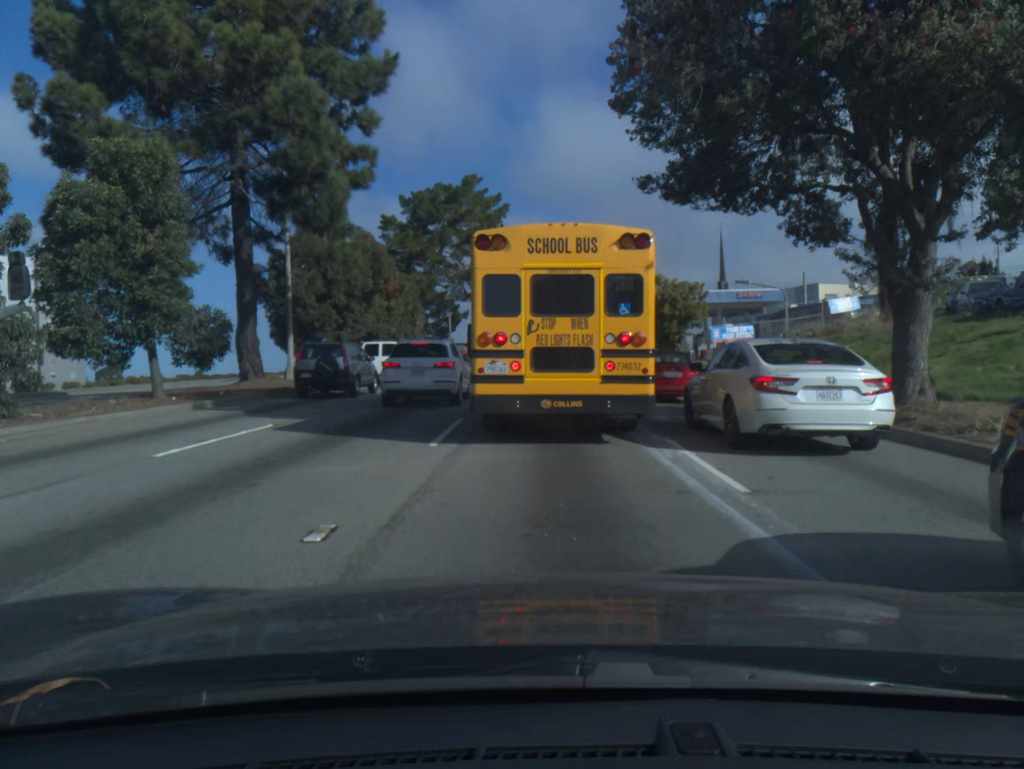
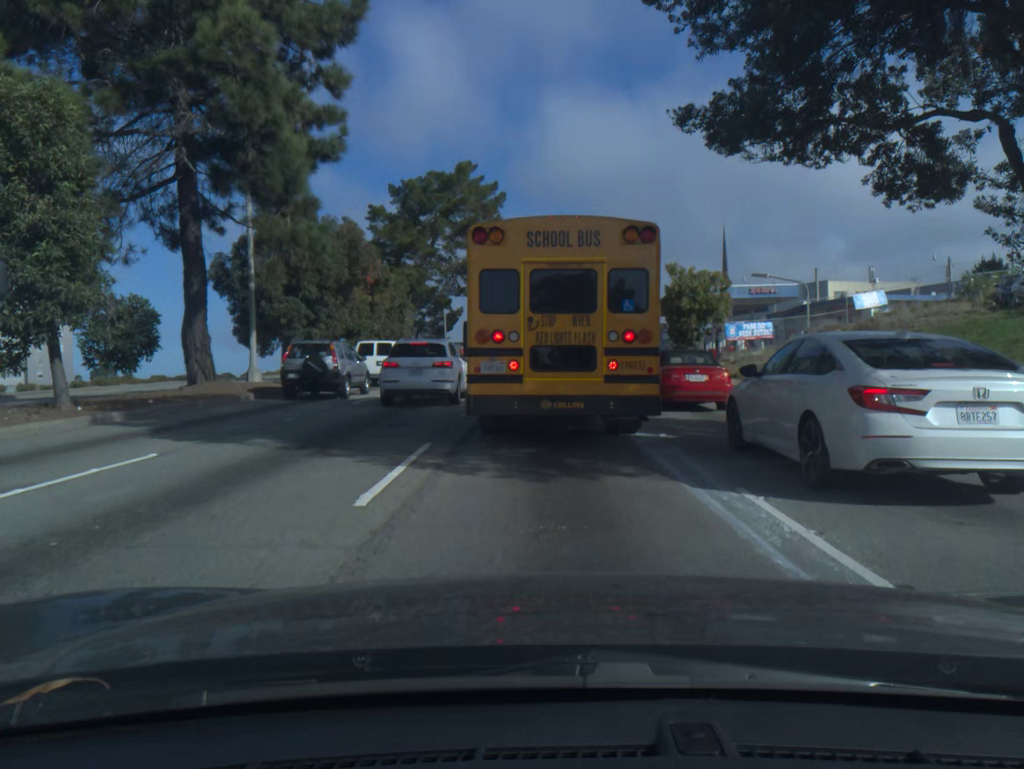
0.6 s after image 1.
(0.0, +4.3) m; 0°
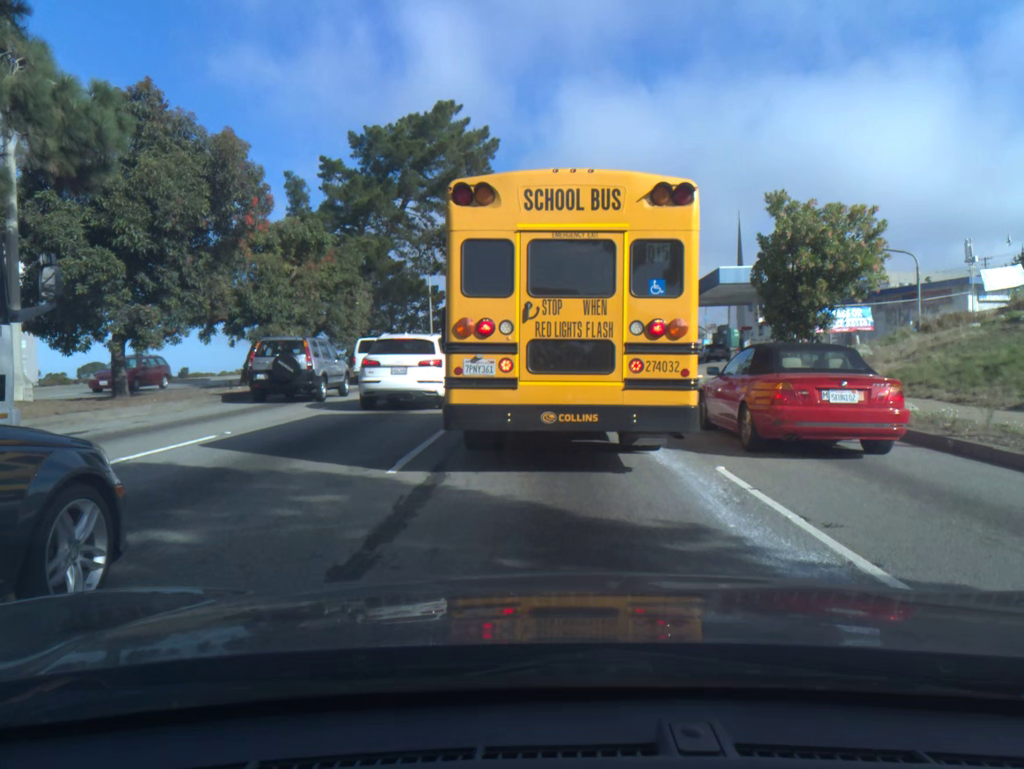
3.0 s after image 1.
(0.0, +13.1) m; 0°
